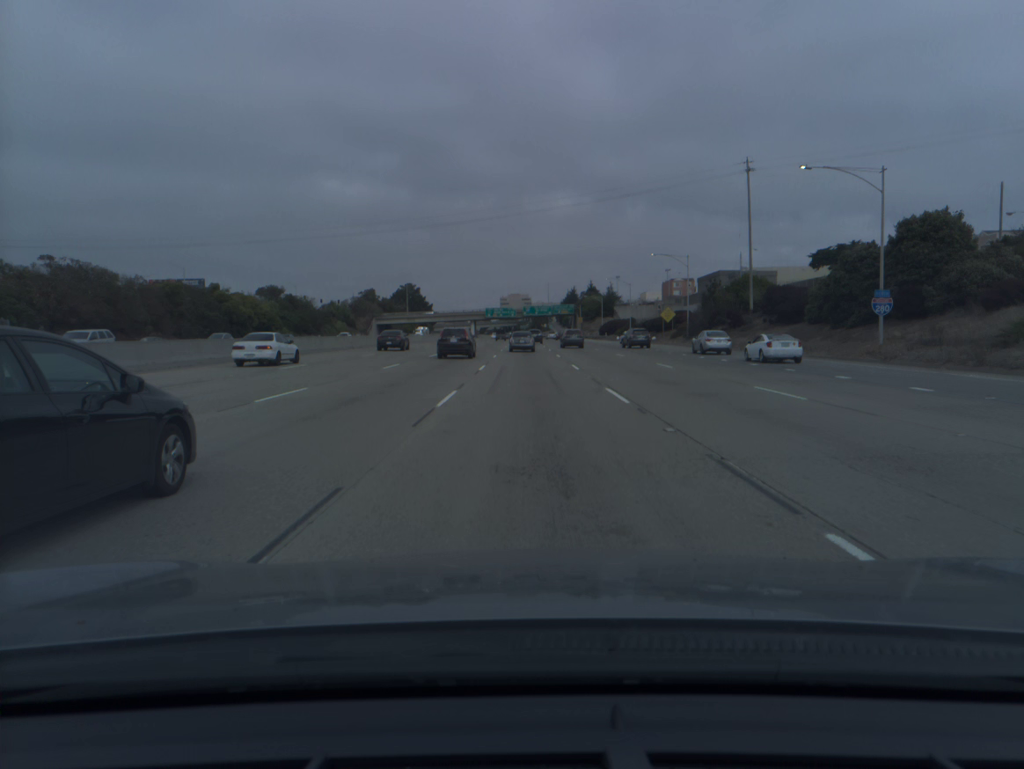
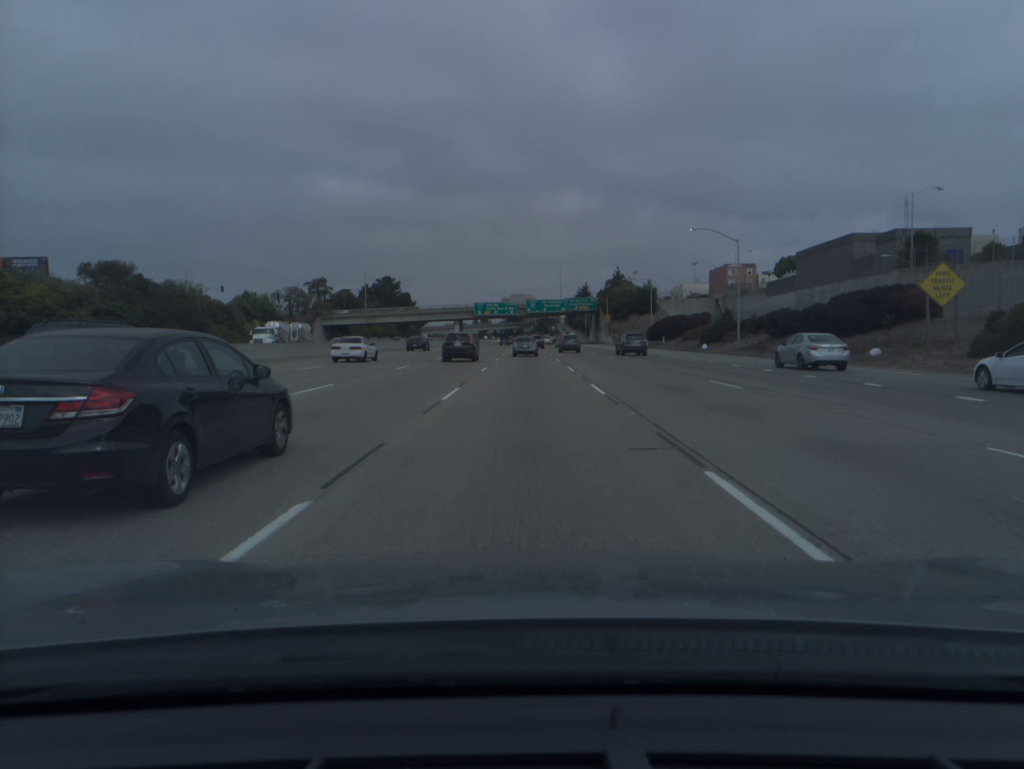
(-0.1, +68.8) m; 0°
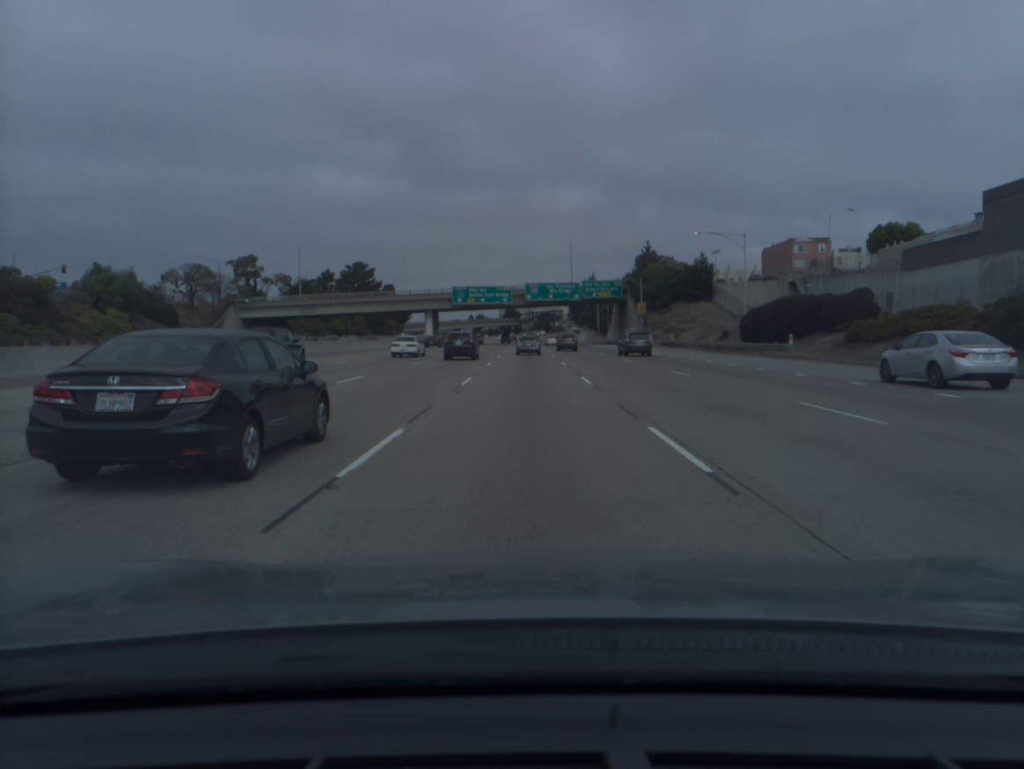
(0.0, +51.5) m; 0°
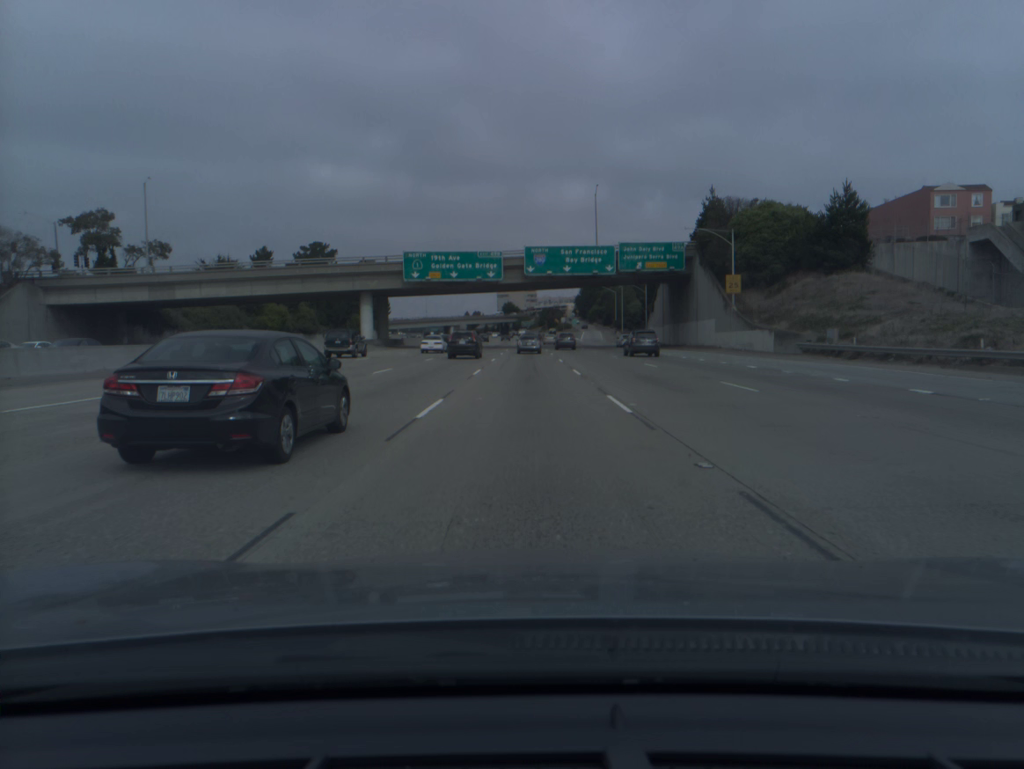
(0.0, +51.8) m; 0°
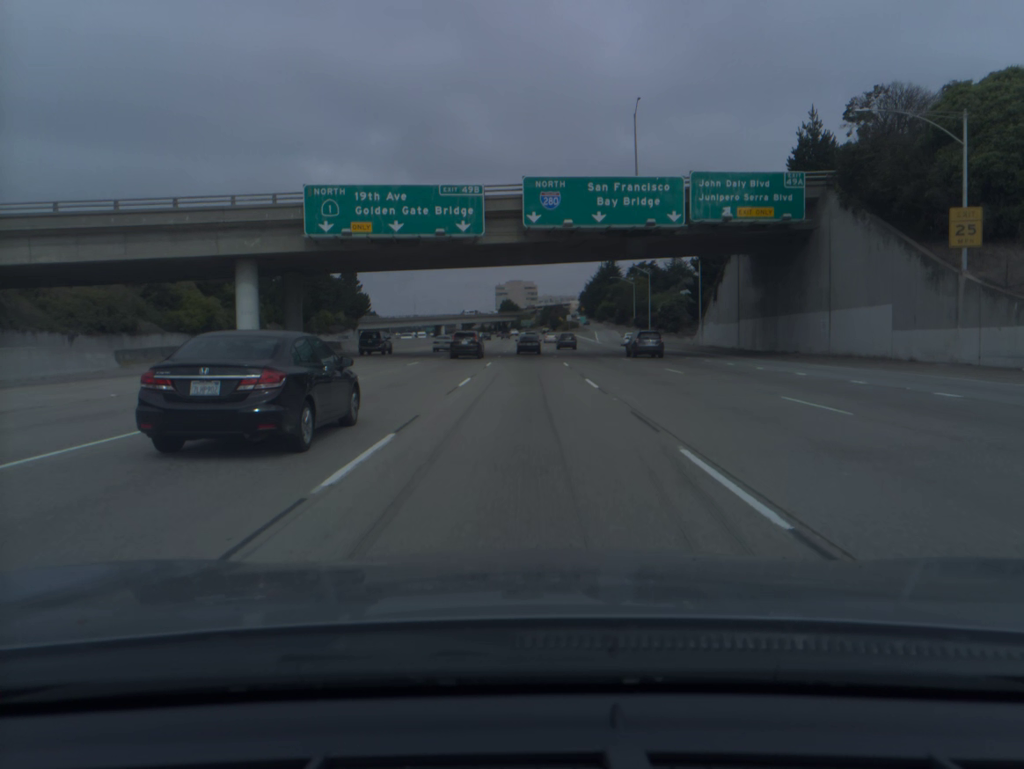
(0.0, +34.7) m; 0°
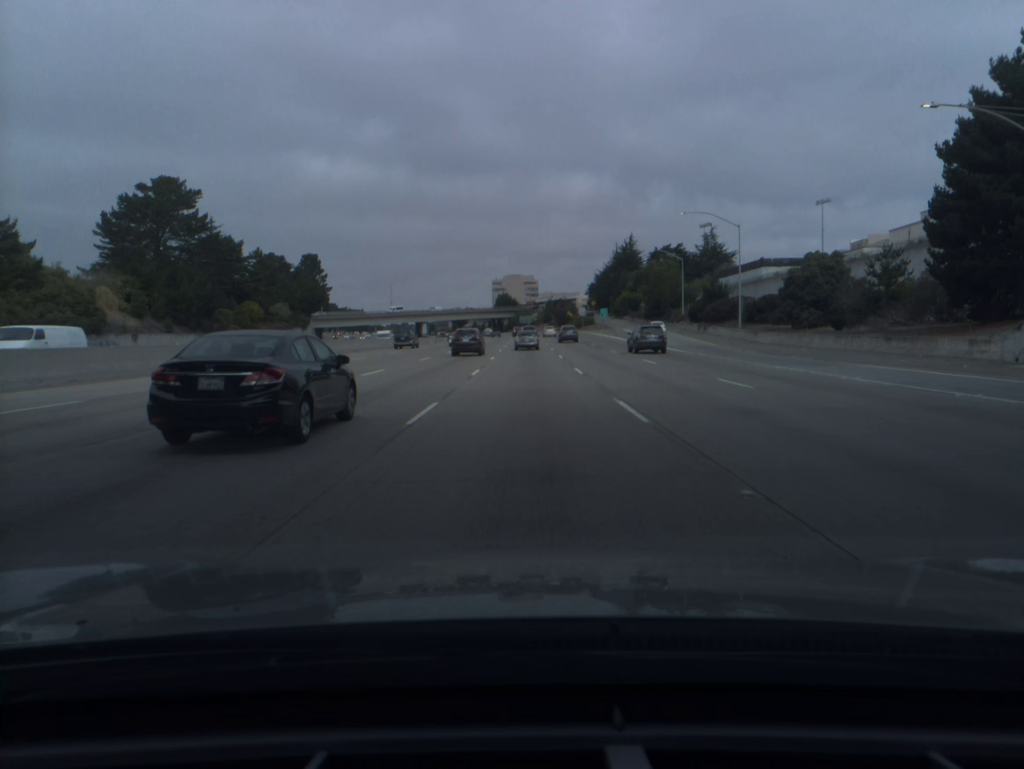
(0.0, +52.3) m; 0°
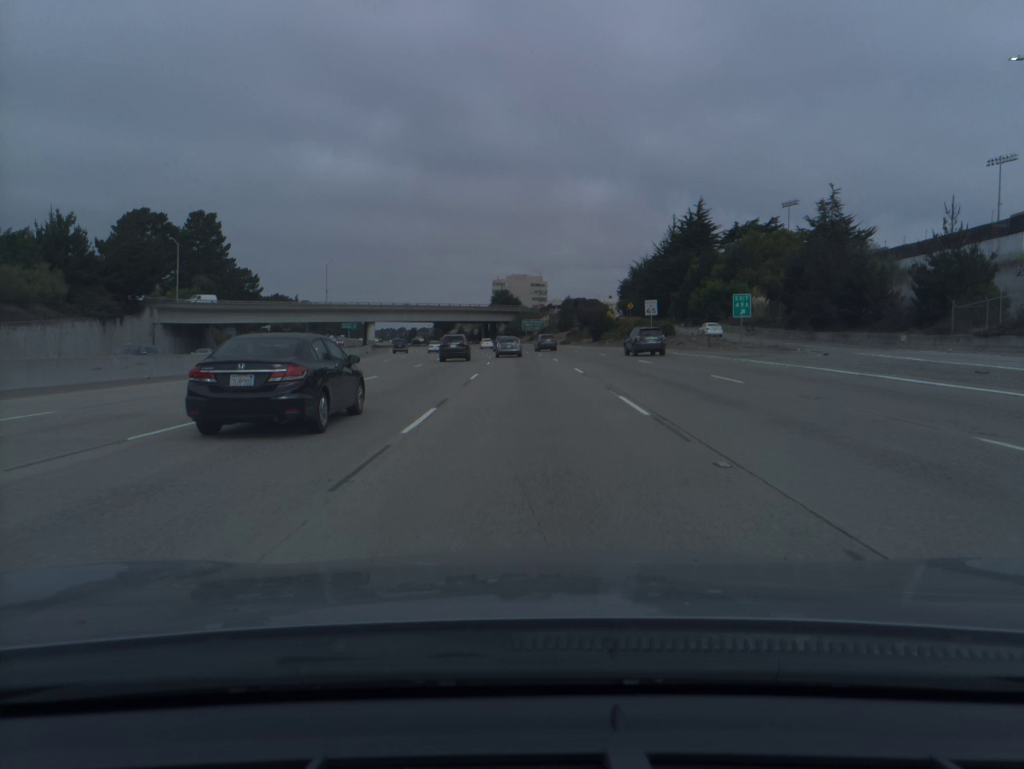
(-0.3, +86.6) m; 0°
